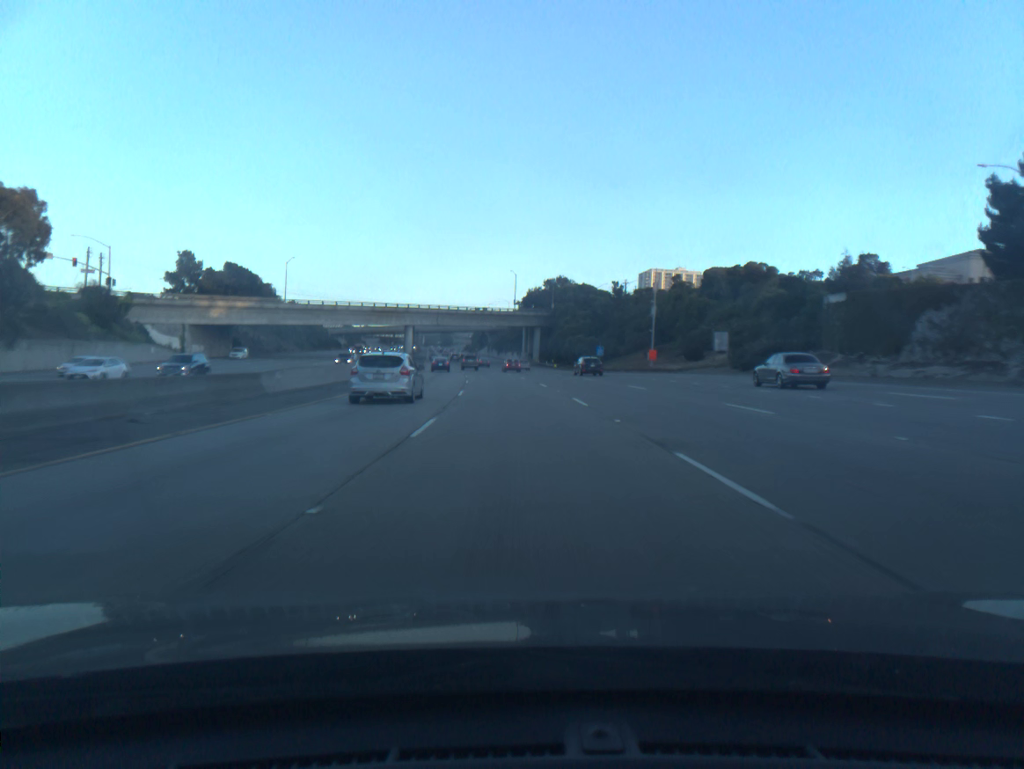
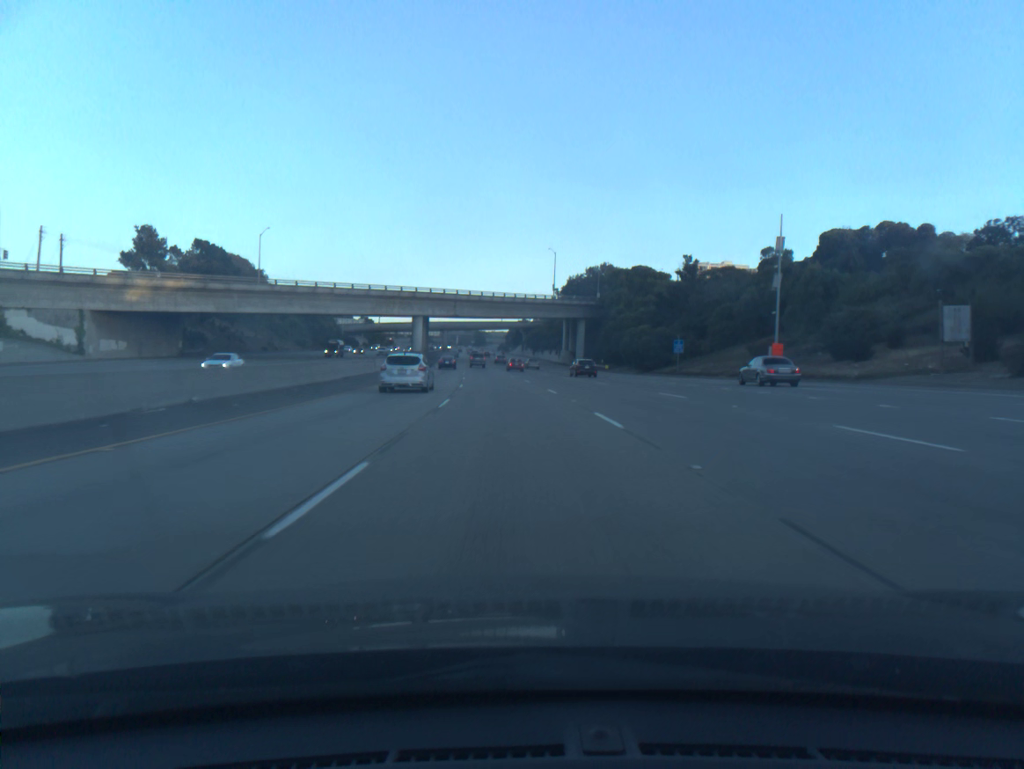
(-0.8, +36.2) m; -3°
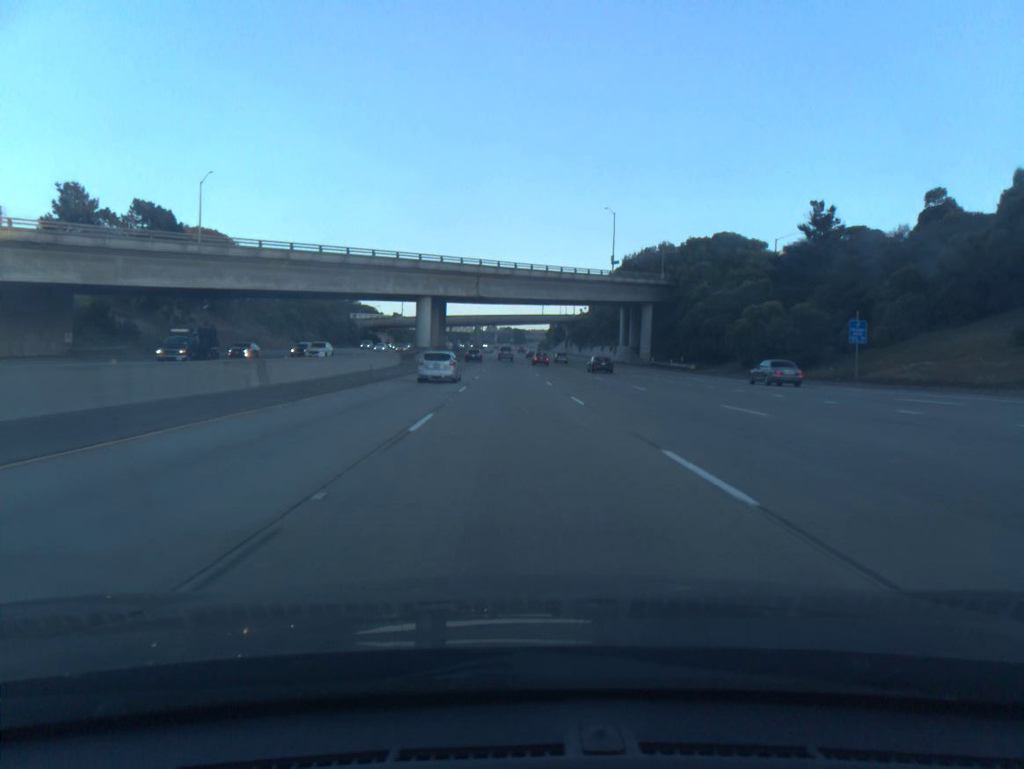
(-1.0, +36.3) m; -3°
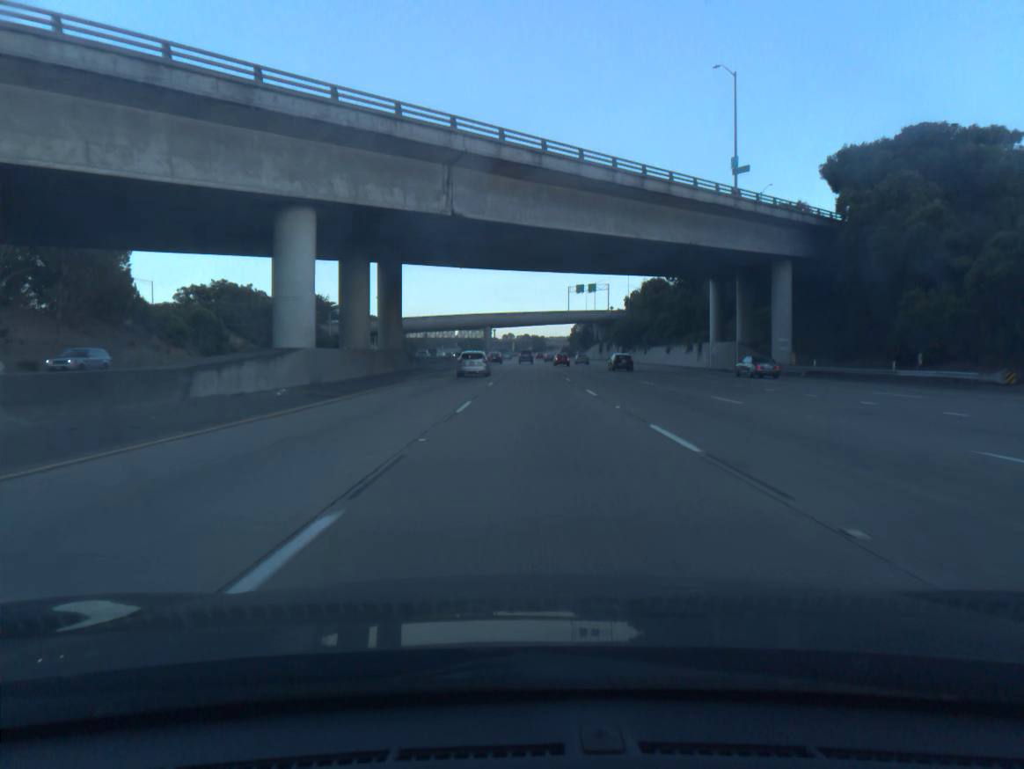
(-1.1, +54.6) m; -1°
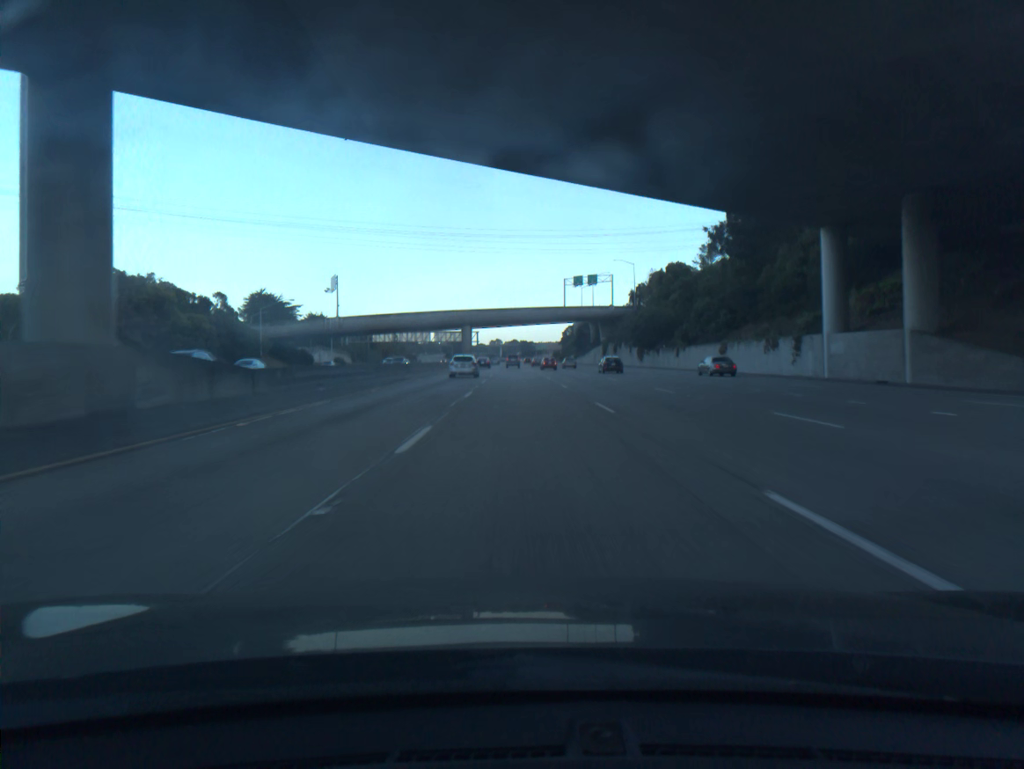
(+0.3, +36.2) m; +1°
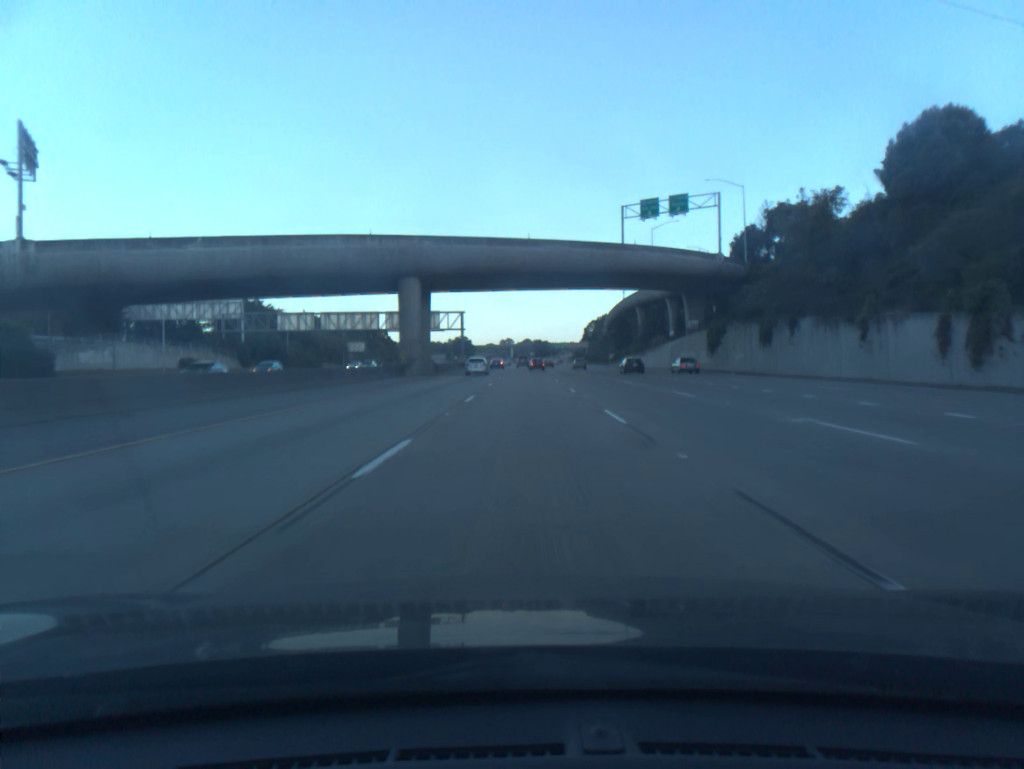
(-0.6, +90.2) m; -1°
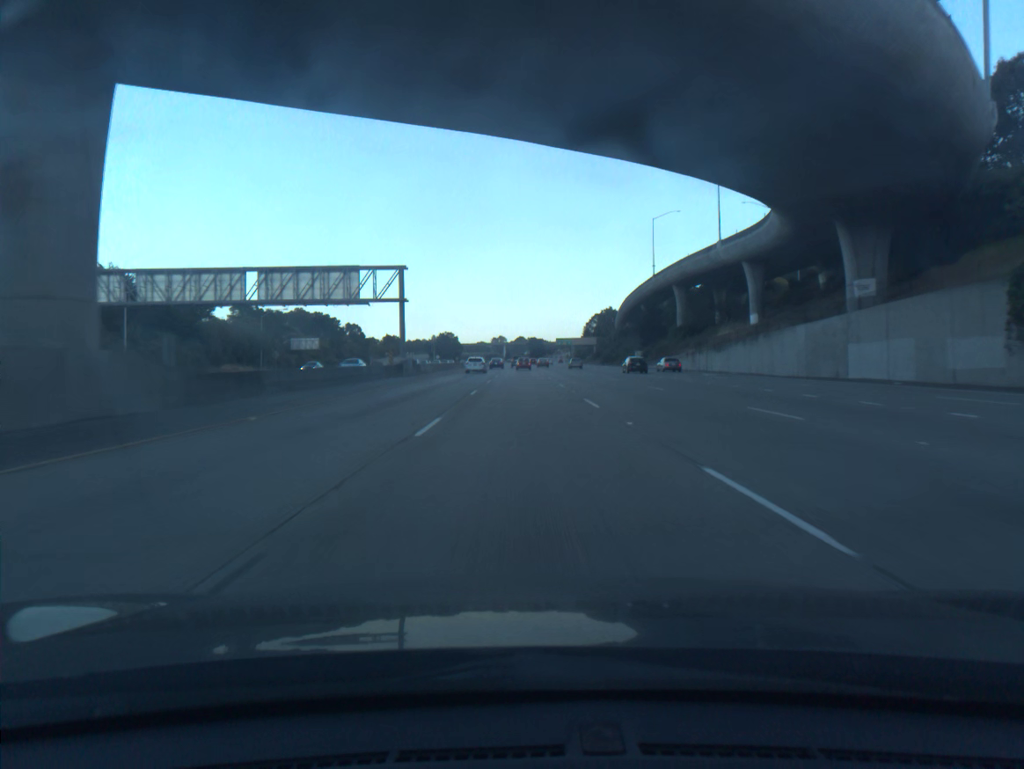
(+0.2, +54.1) m; 0°
